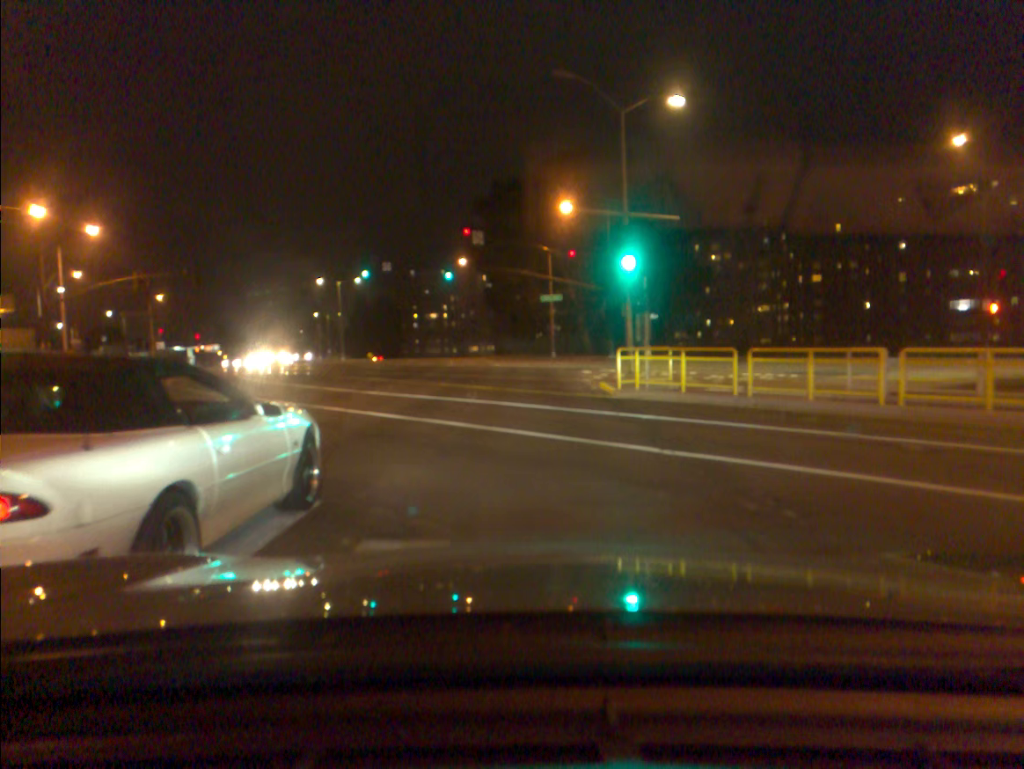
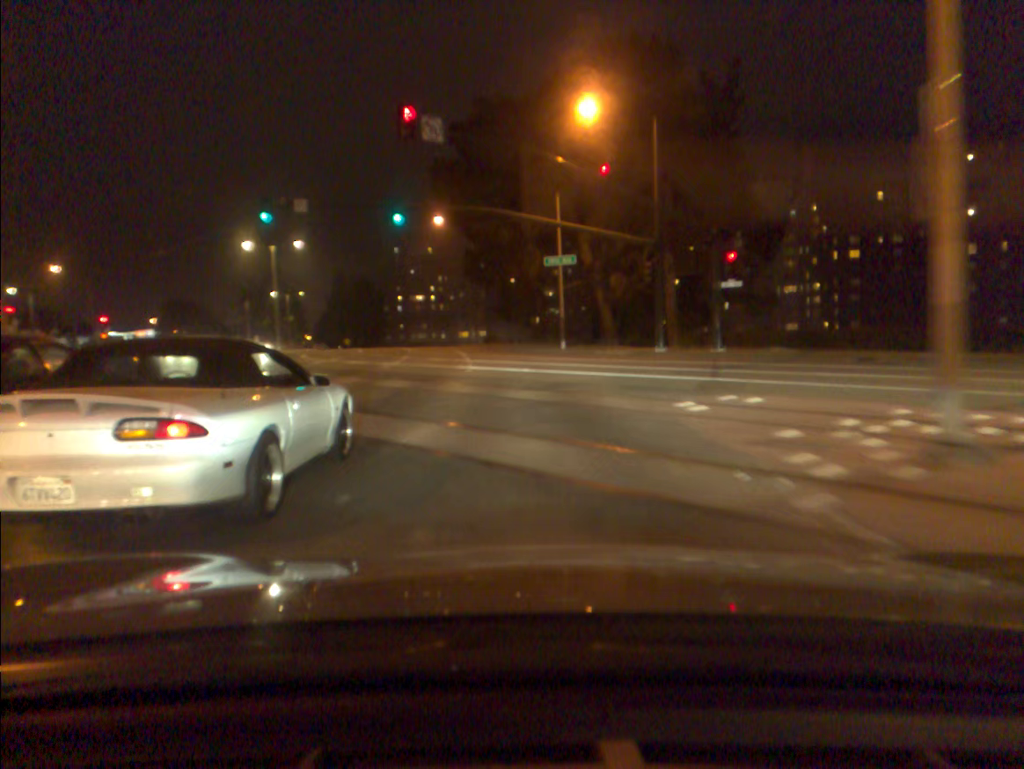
(-0.1, +22.0) m; 0°
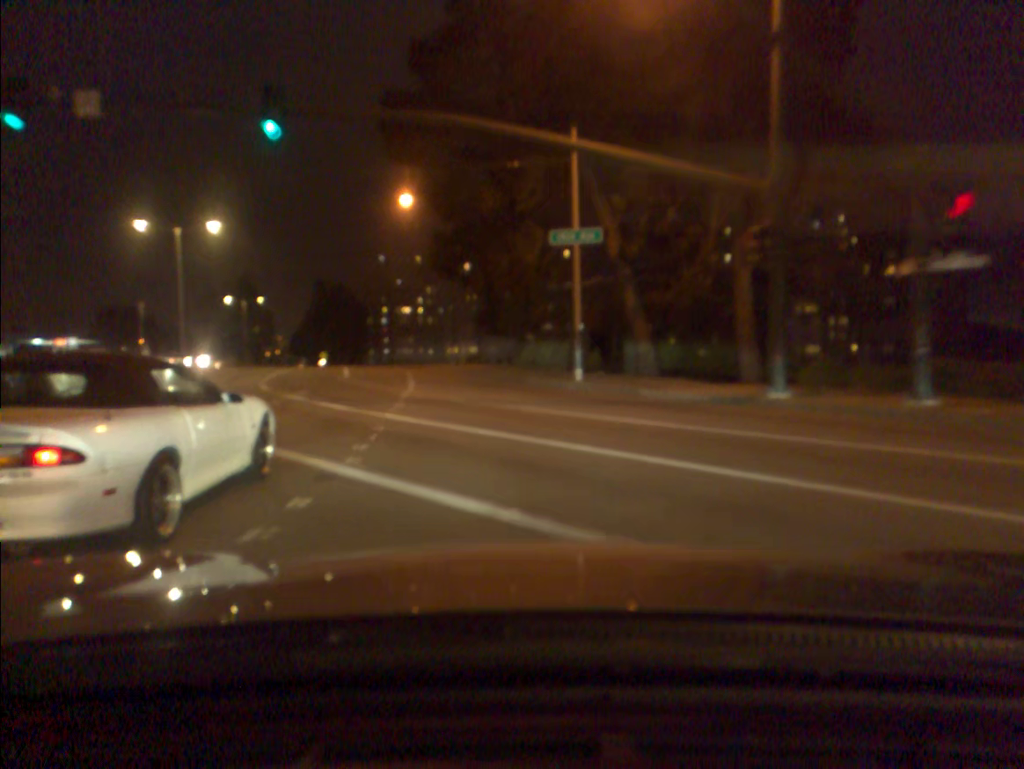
(+0.1, +18.2) m; 0°
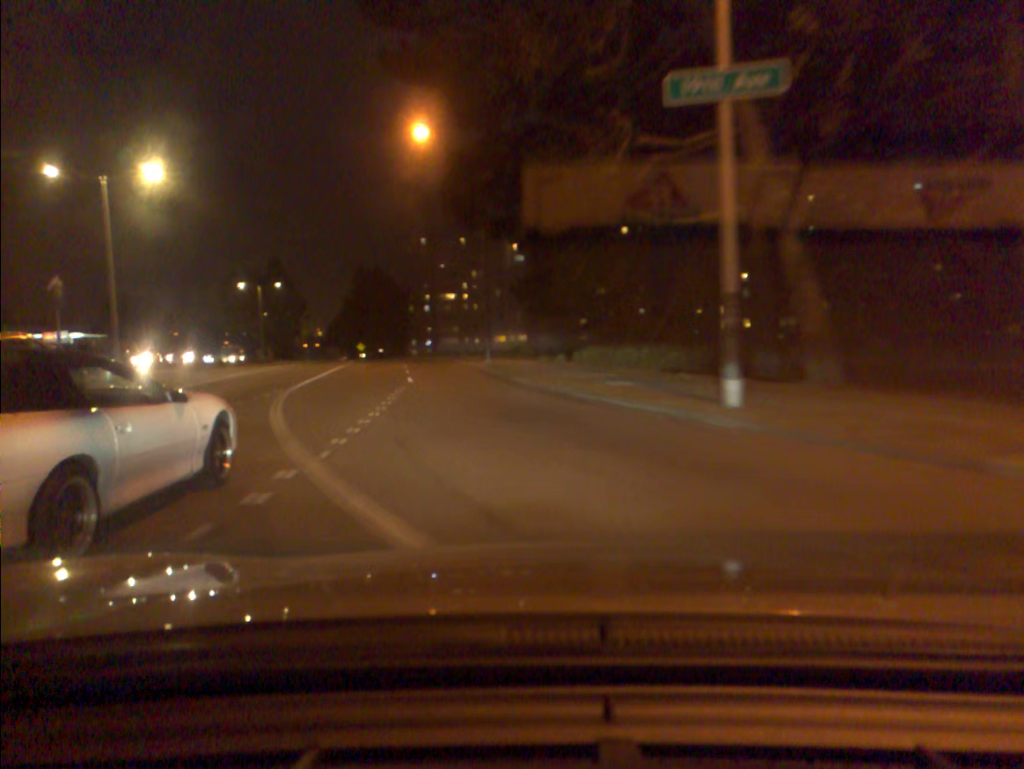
(-0.4, +14.8) m; -4°
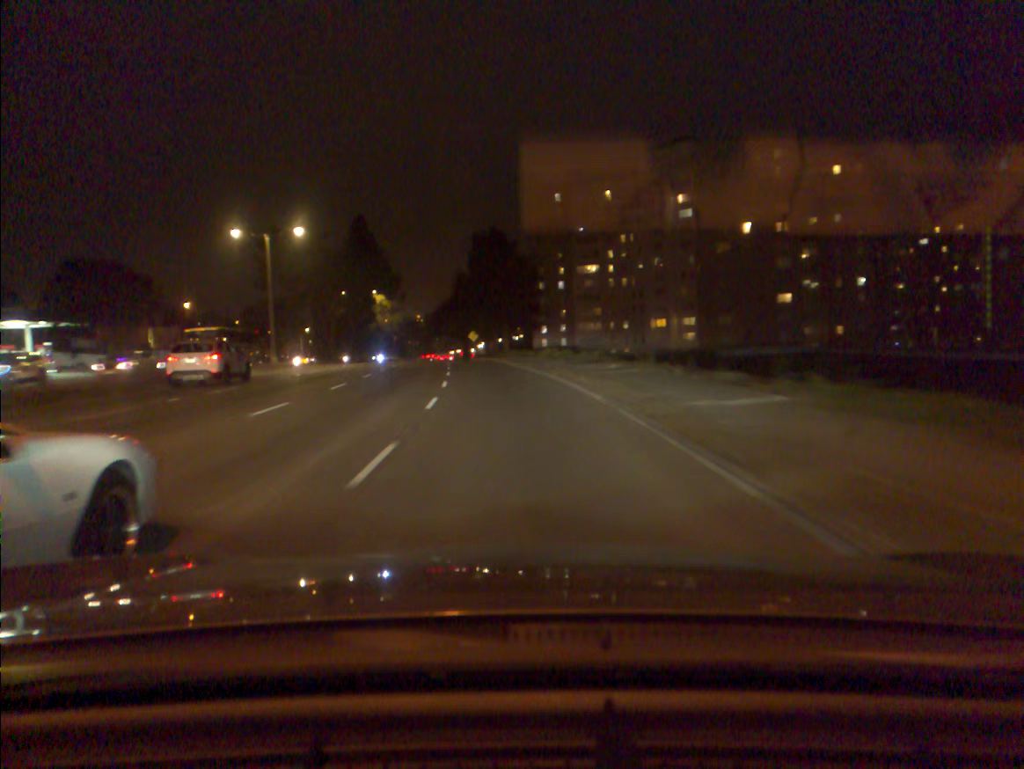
(-4.8, +44.9) m; -10°
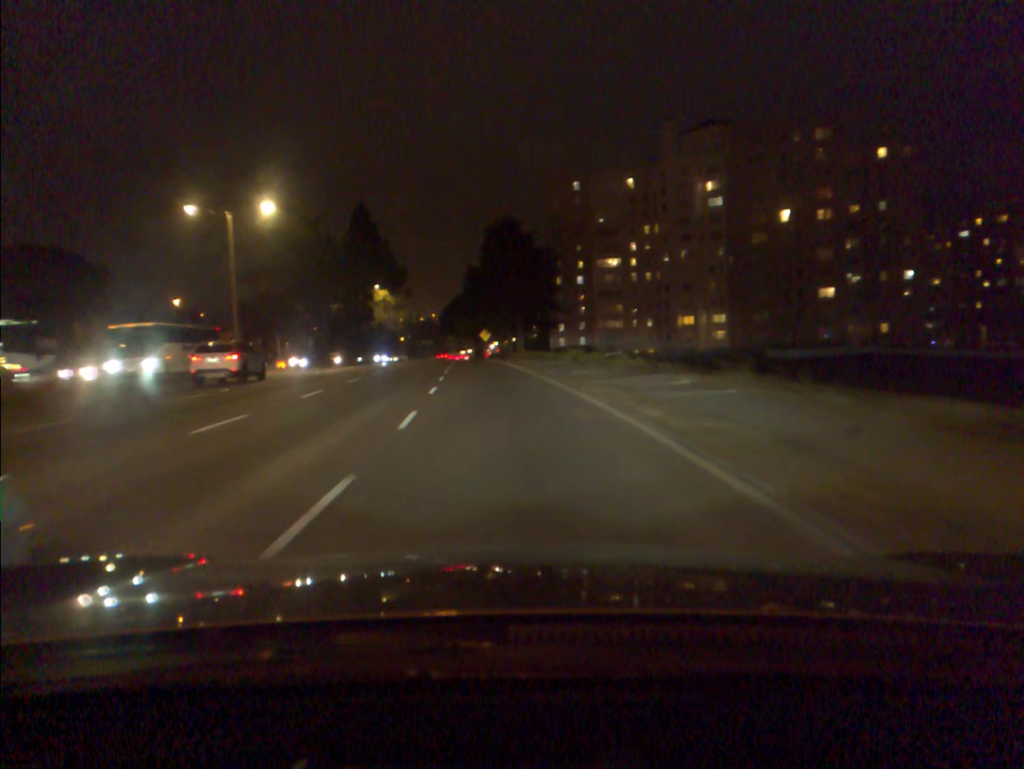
(-0.1, +10.2) m; -1°
